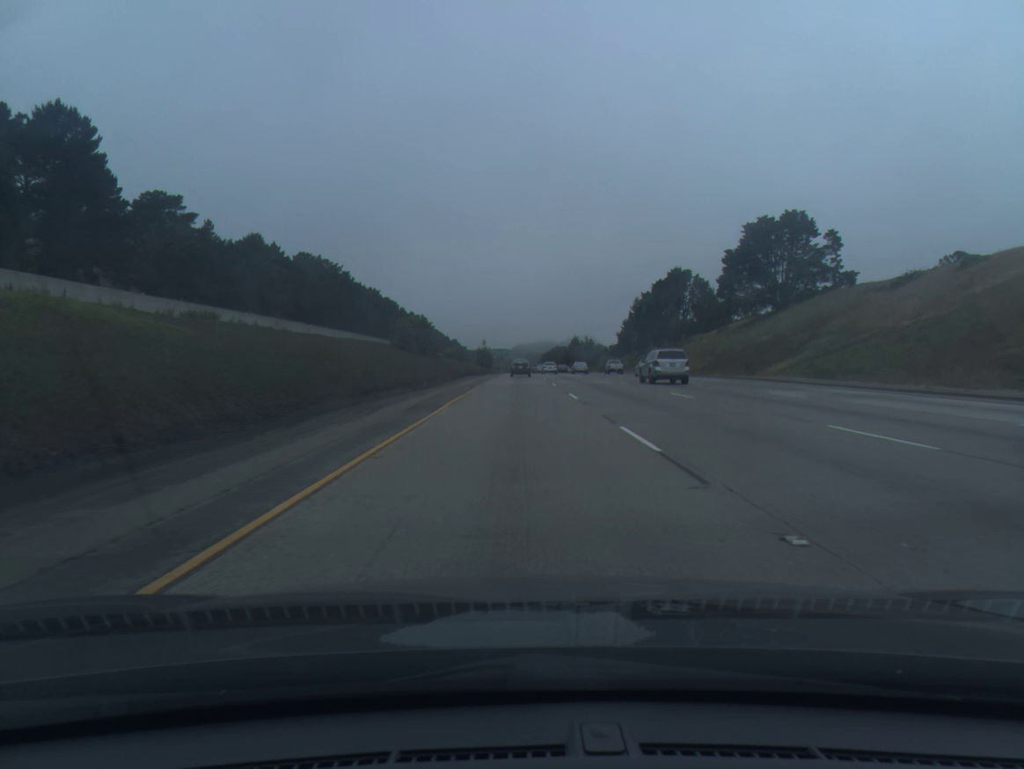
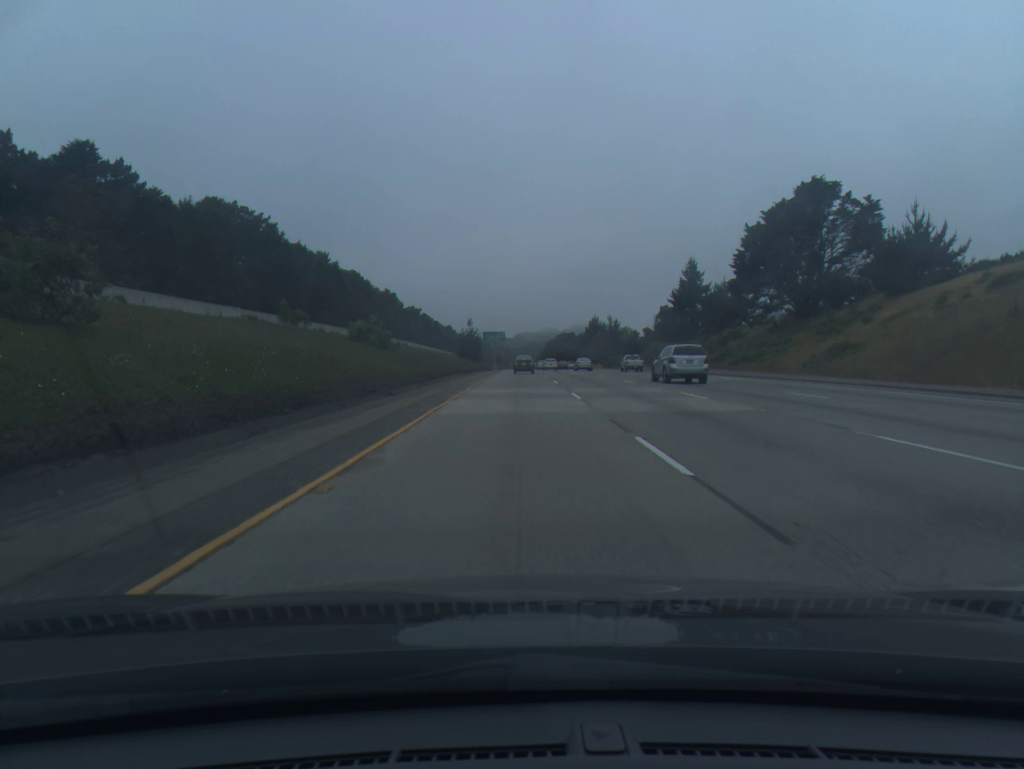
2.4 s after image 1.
(+0.1, +75.3) m; 0°
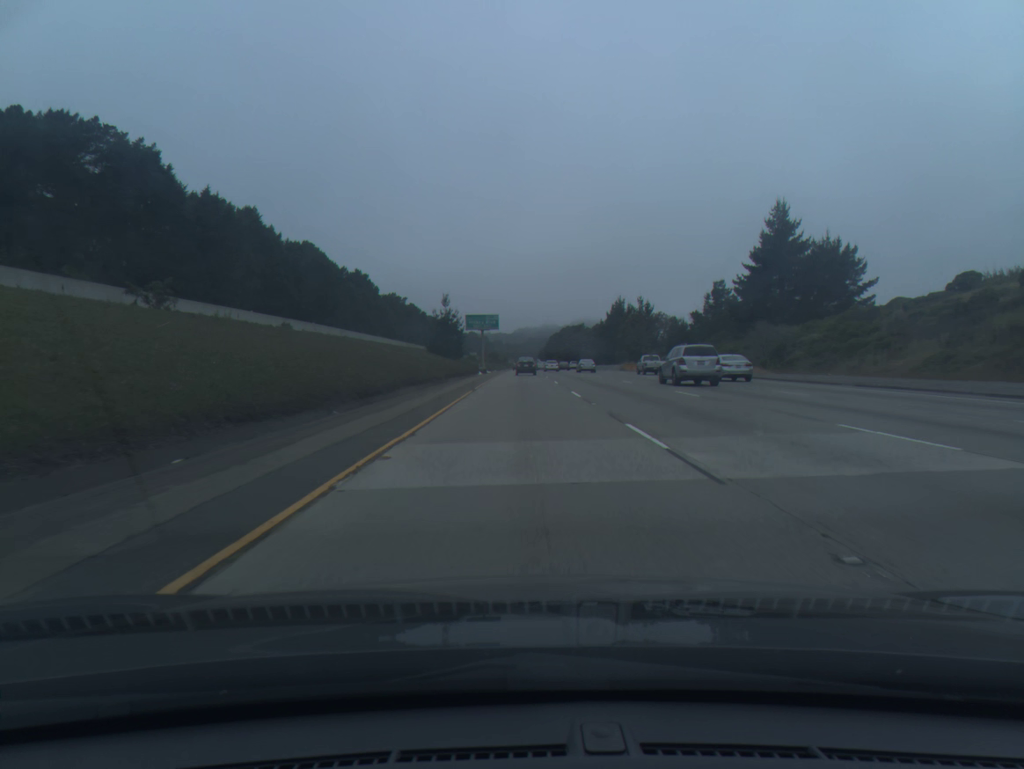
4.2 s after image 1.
(-0.1, +56.4) m; 0°
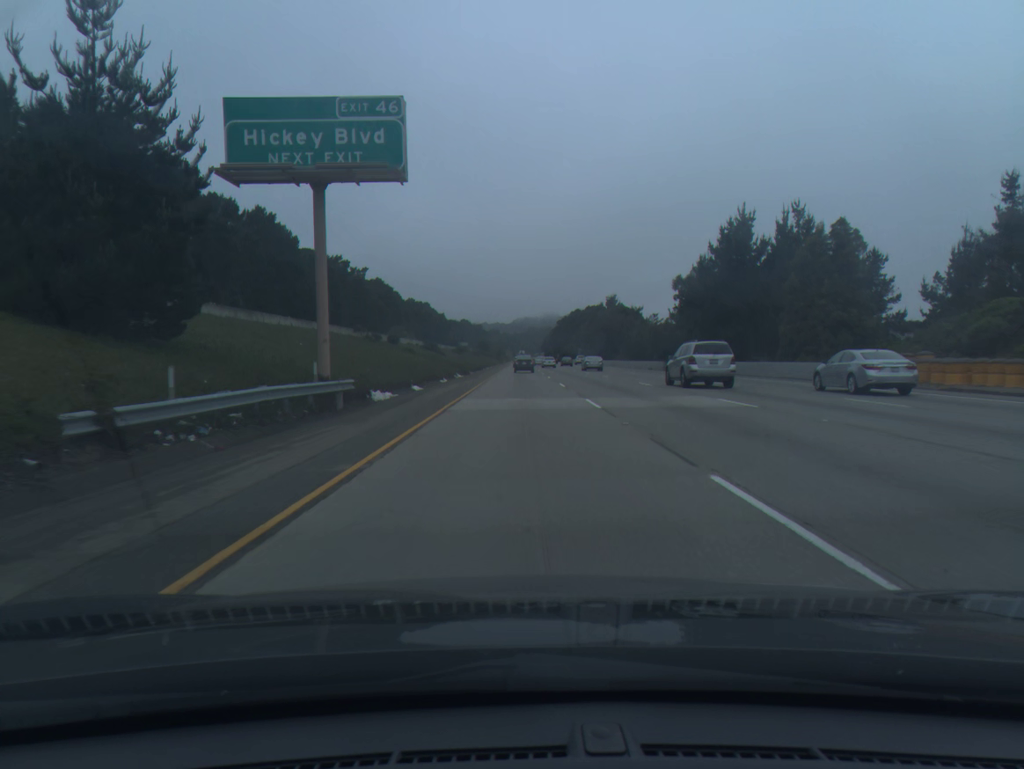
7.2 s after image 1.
(-0.1, +93.9) m; 0°
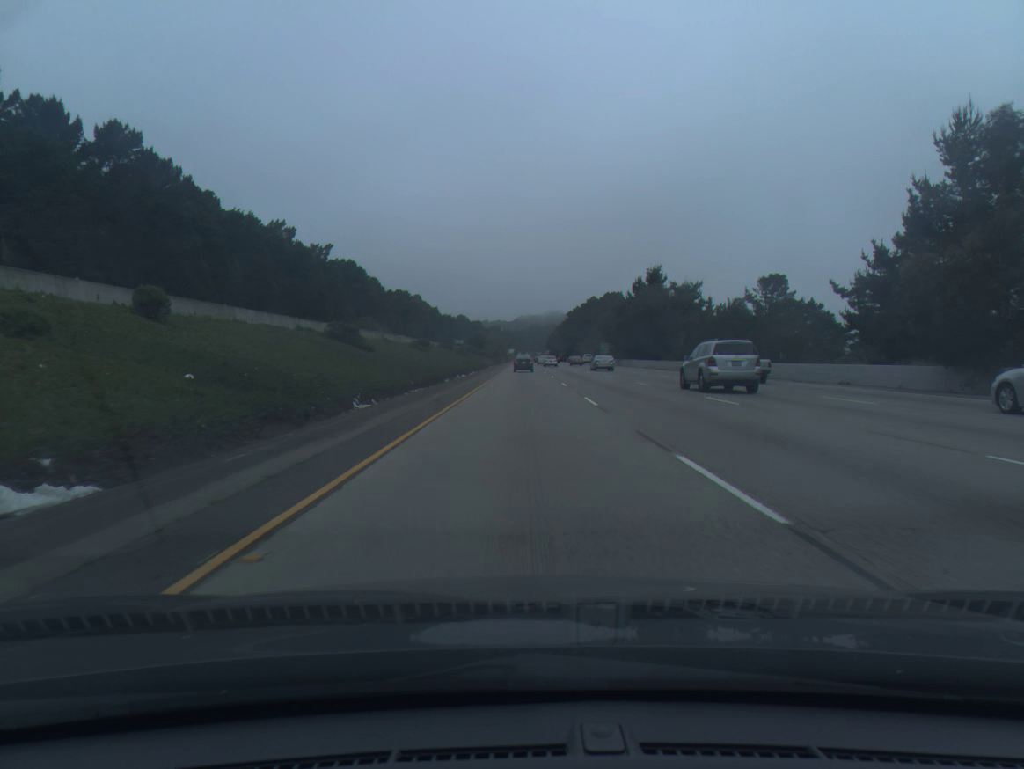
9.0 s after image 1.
(-0.1, +56.7) m; 0°
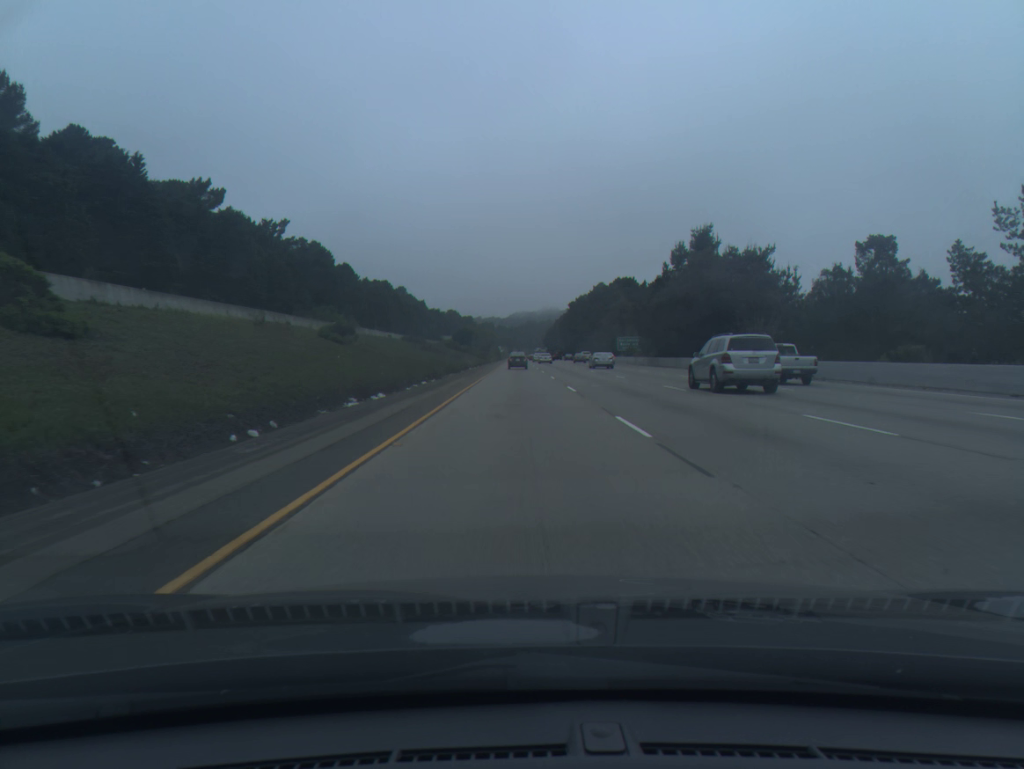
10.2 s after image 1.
(+0.1, +37.9) m; 0°
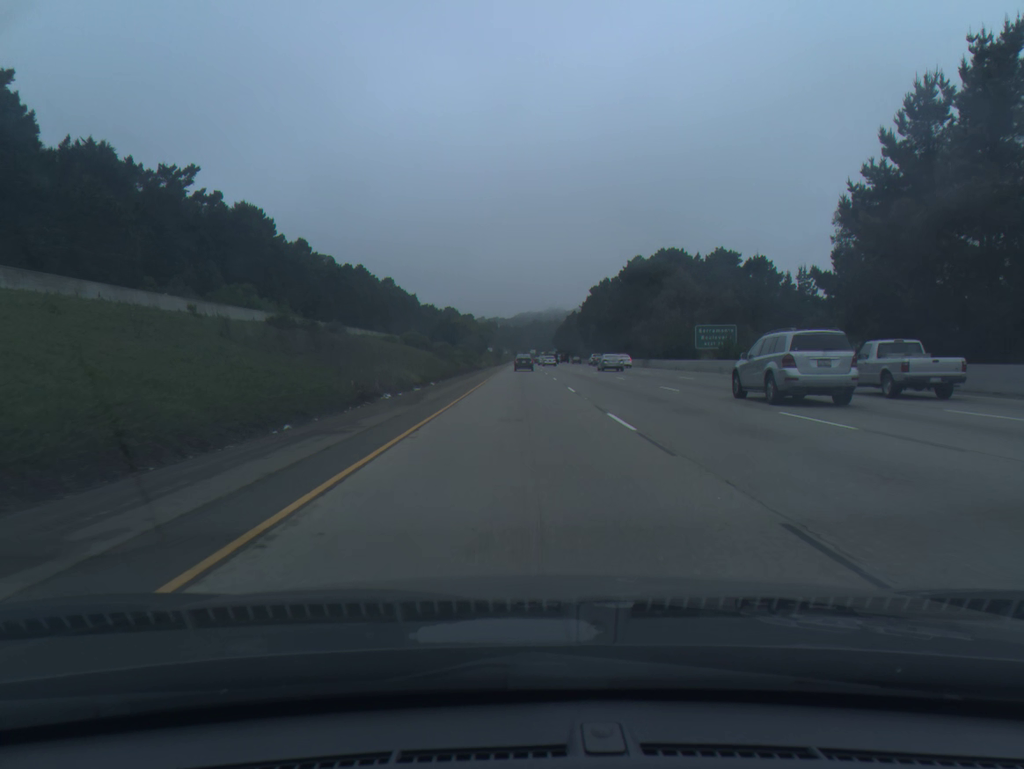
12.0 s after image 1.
(-0.1, +57.0) m; 0°
